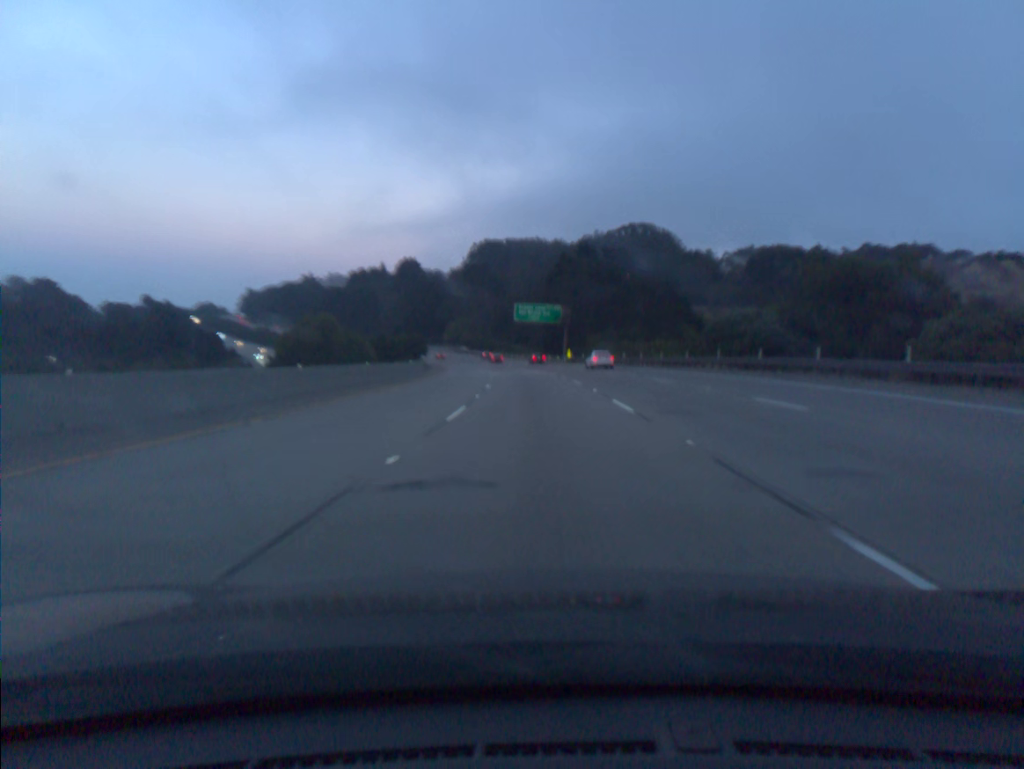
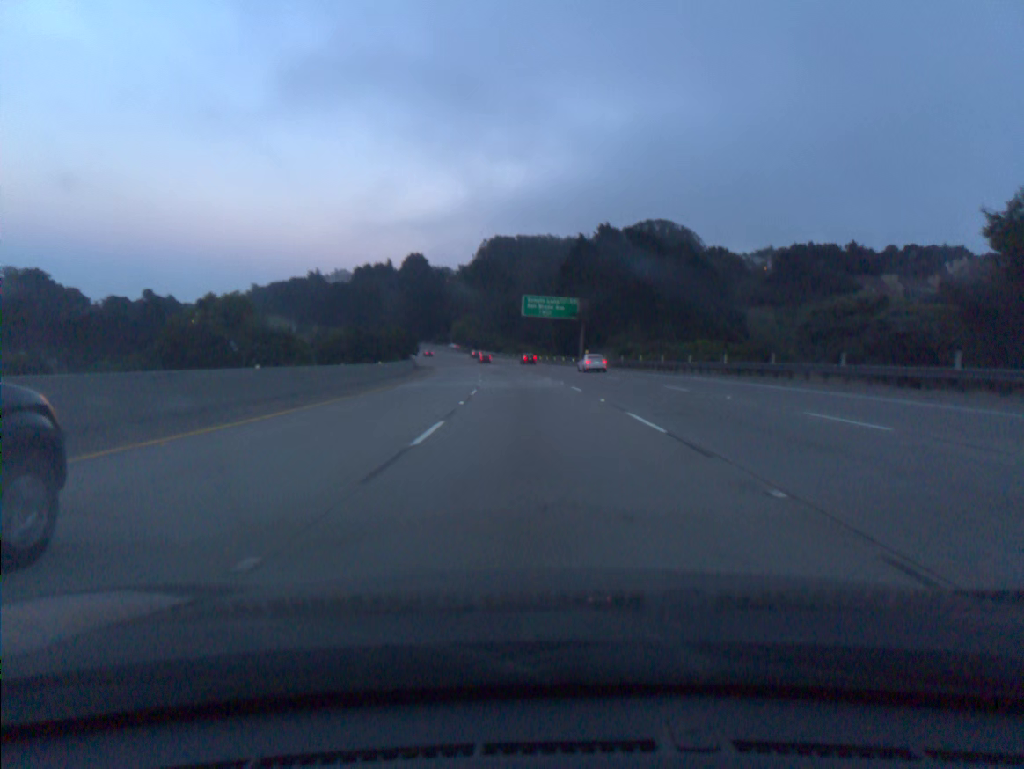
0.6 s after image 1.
(-0.1, +18.5) m; -1°
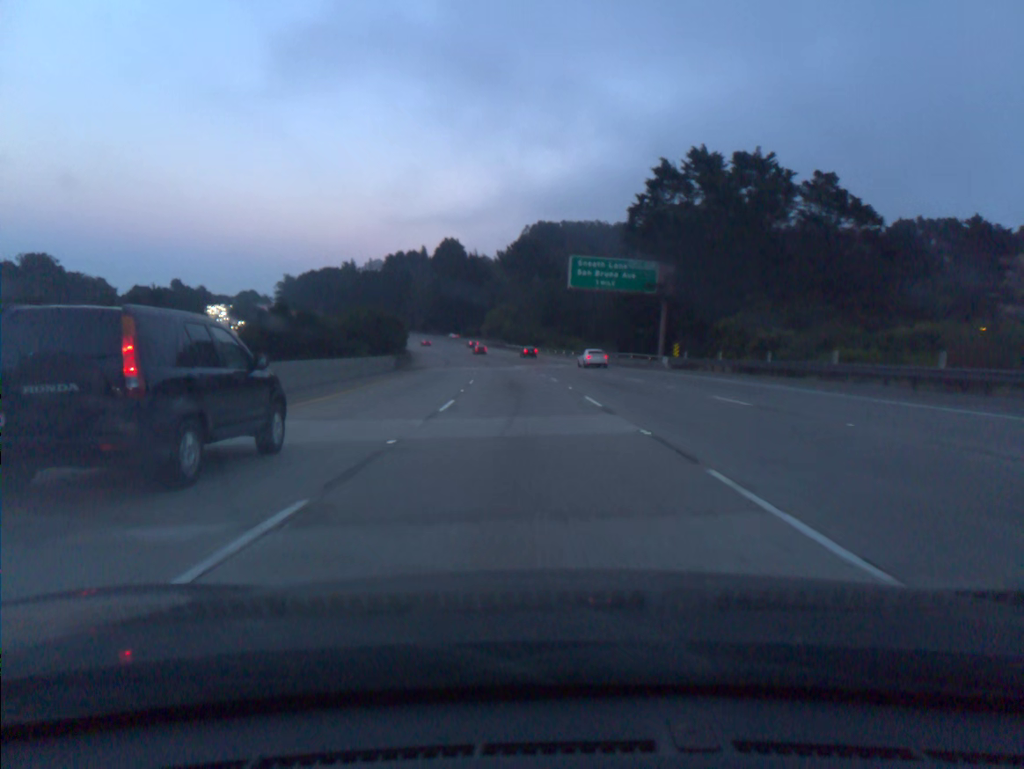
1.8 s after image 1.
(-0.9, +37.0) m; -3°
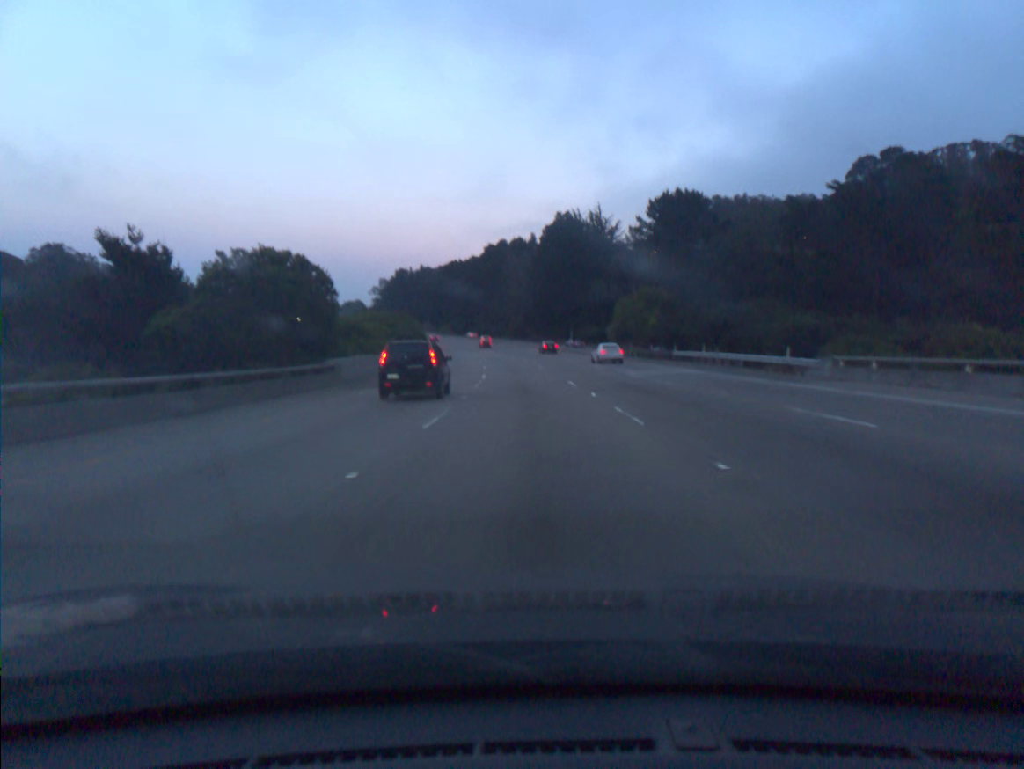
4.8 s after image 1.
(-7.3, +92.1) m; -9°
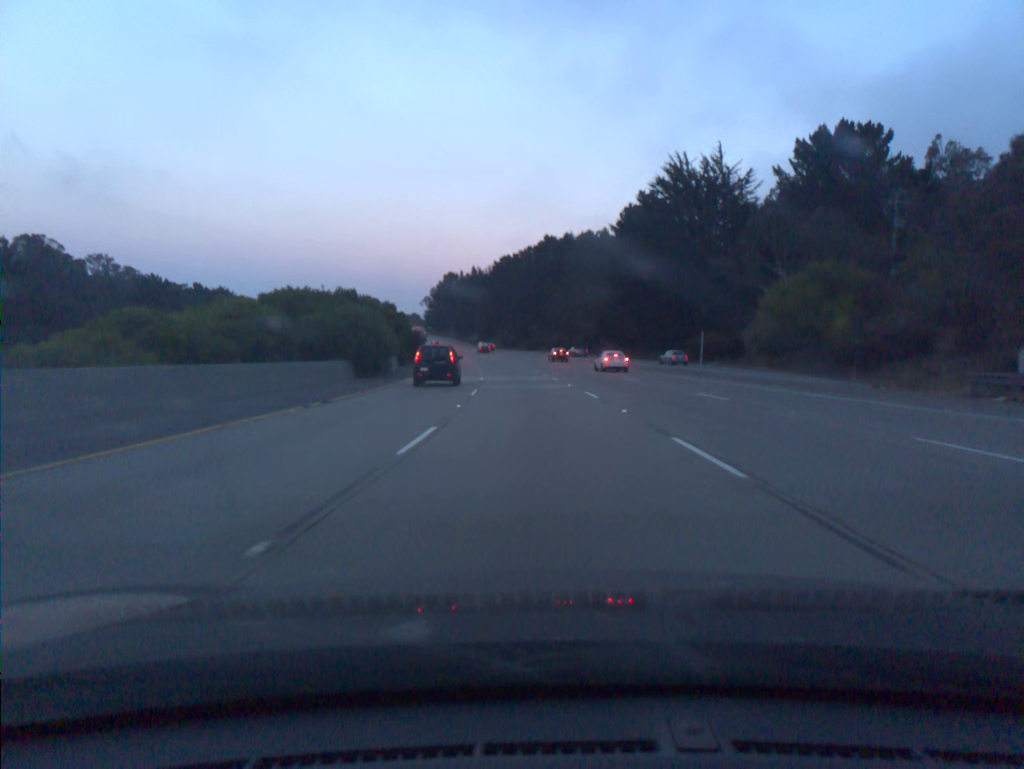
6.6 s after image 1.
(-2.3, +55.1) m; -5°
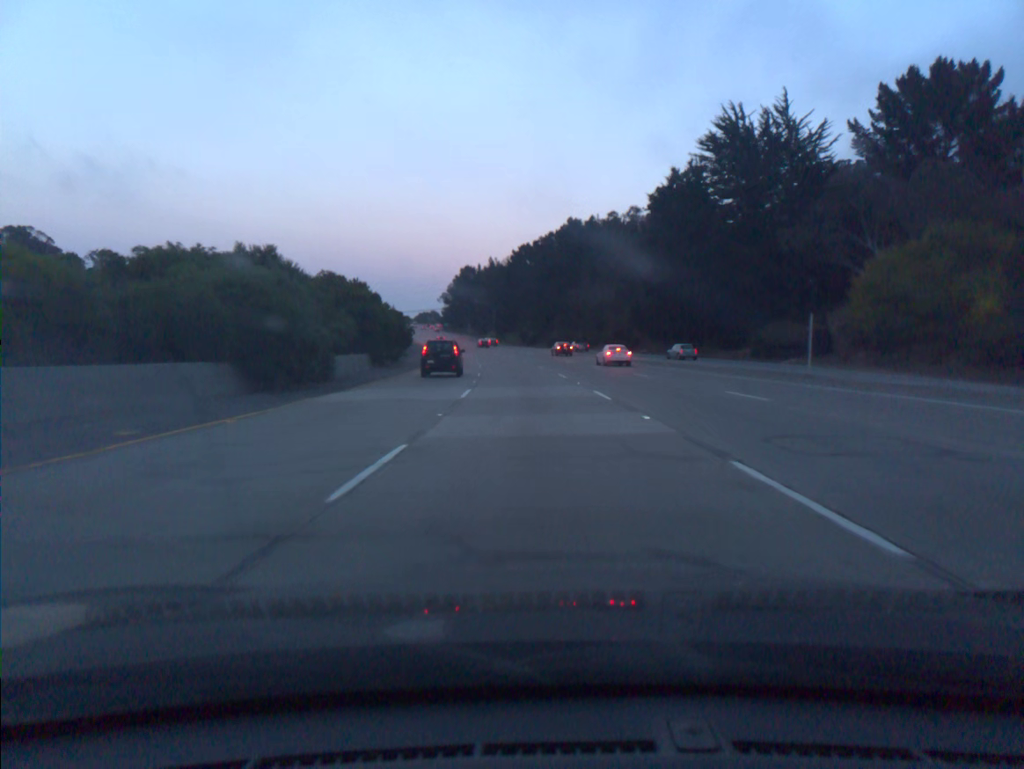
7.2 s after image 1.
(-0.2, +18.3) m; -2°
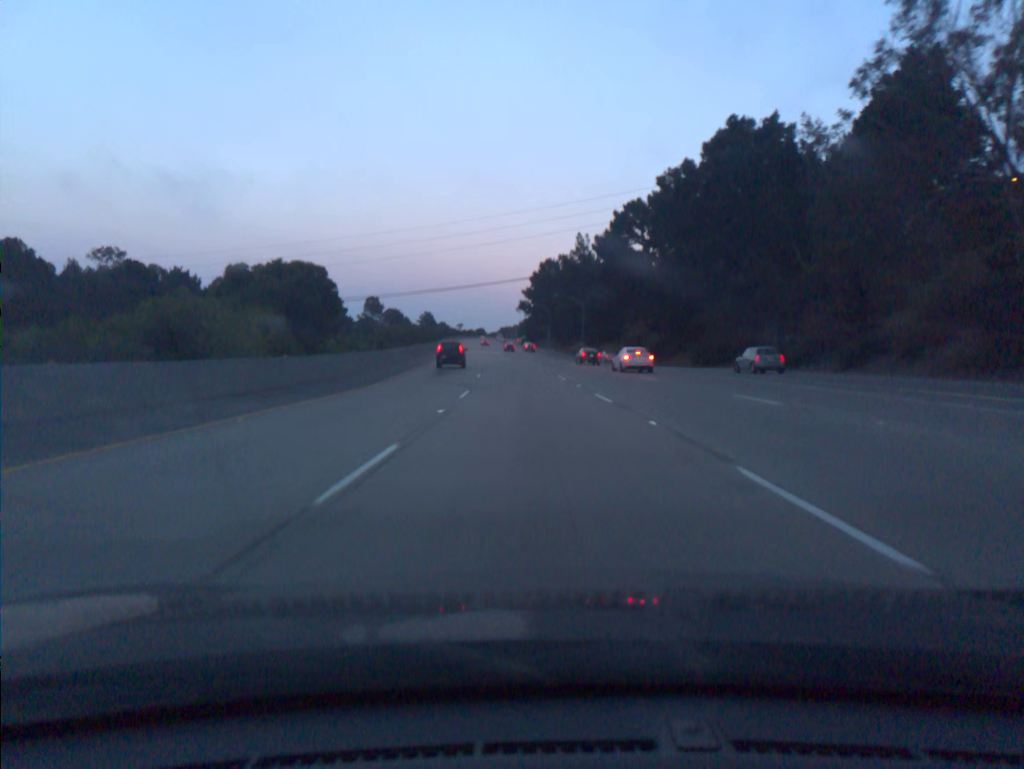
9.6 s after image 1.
(-4.2, +72.6) m; -6°
